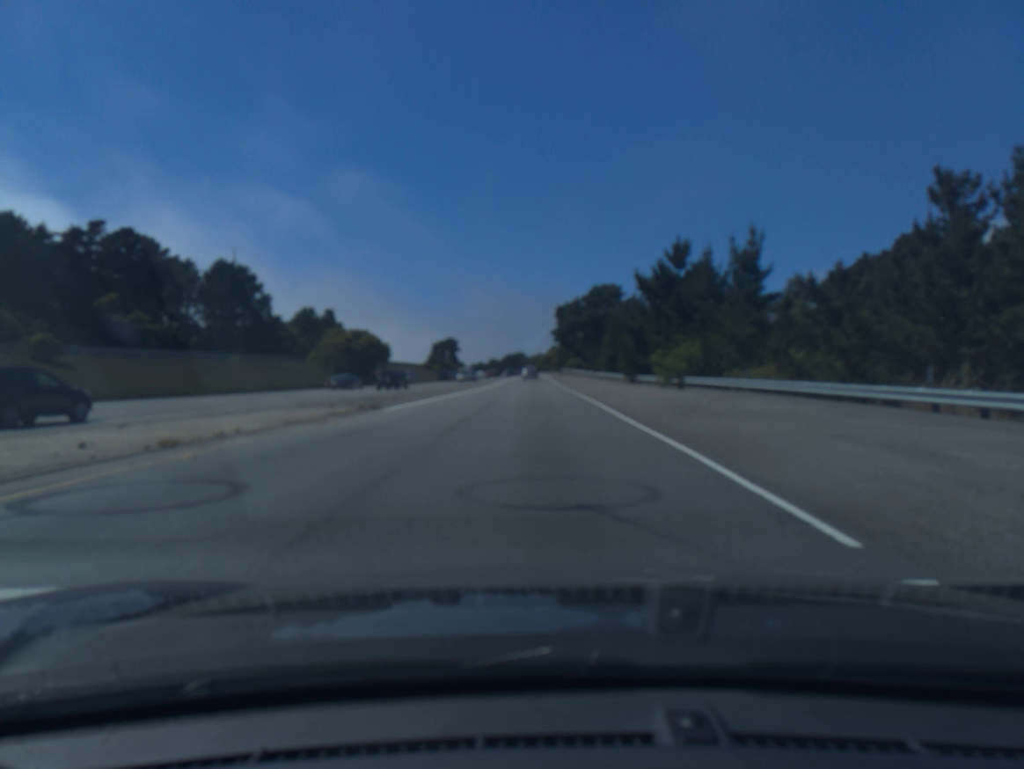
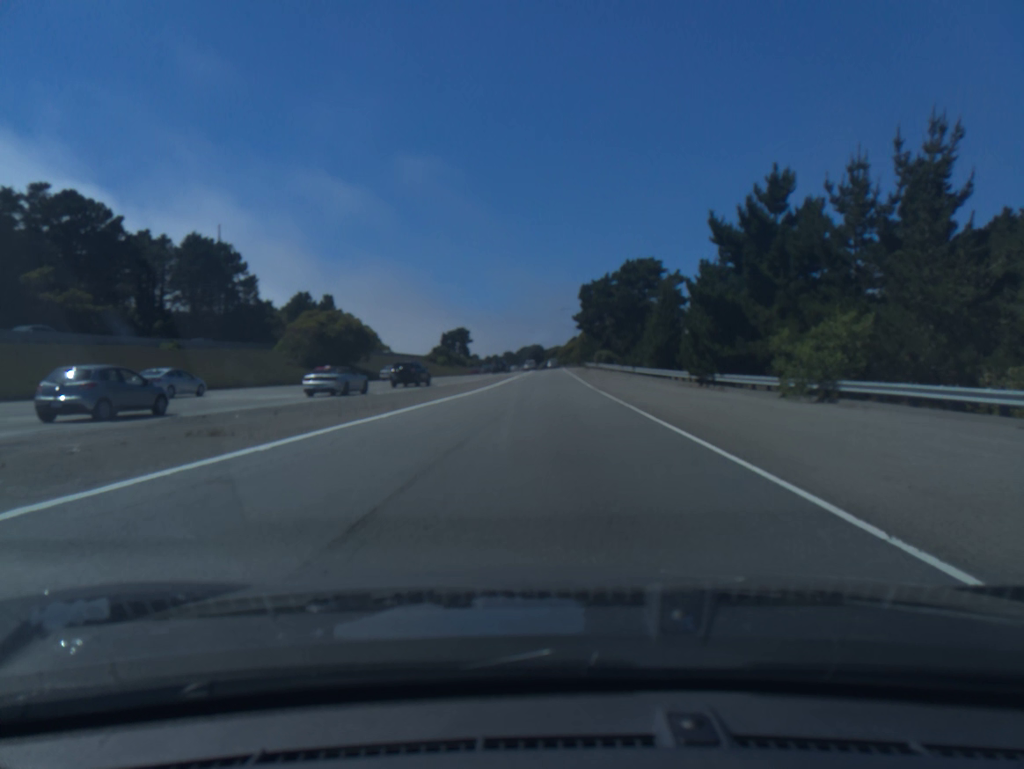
(-0.2, +20.1) m; -1°
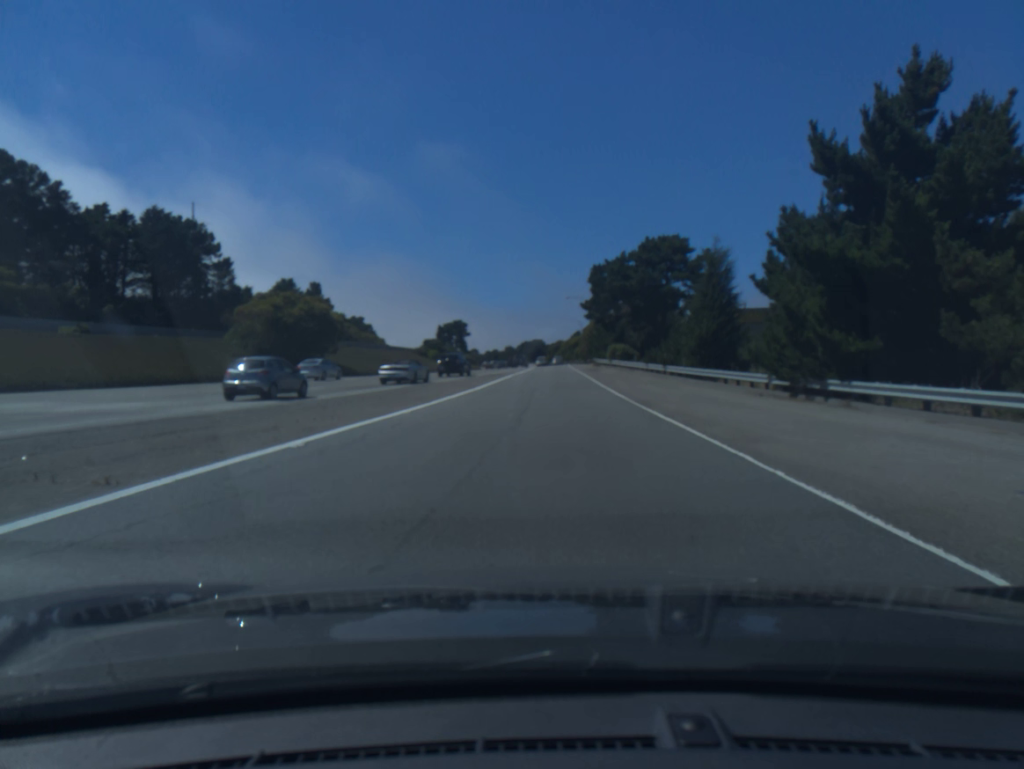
(0.0, +14.8) m; 0°
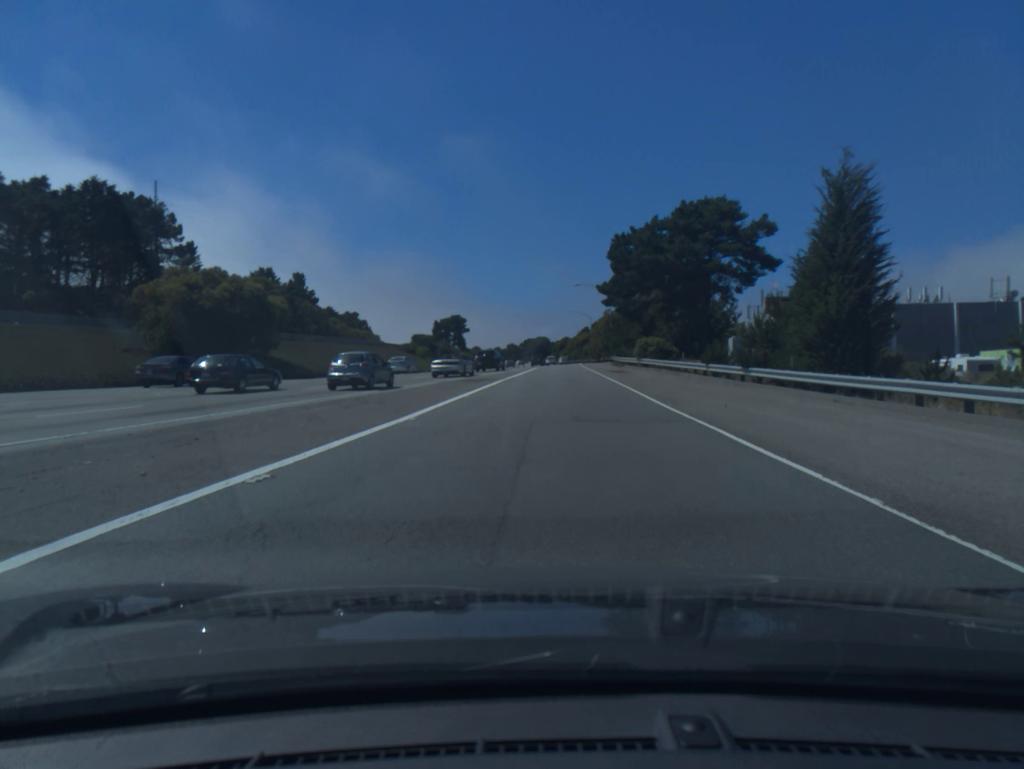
(0.0, +17.8) m; 0°
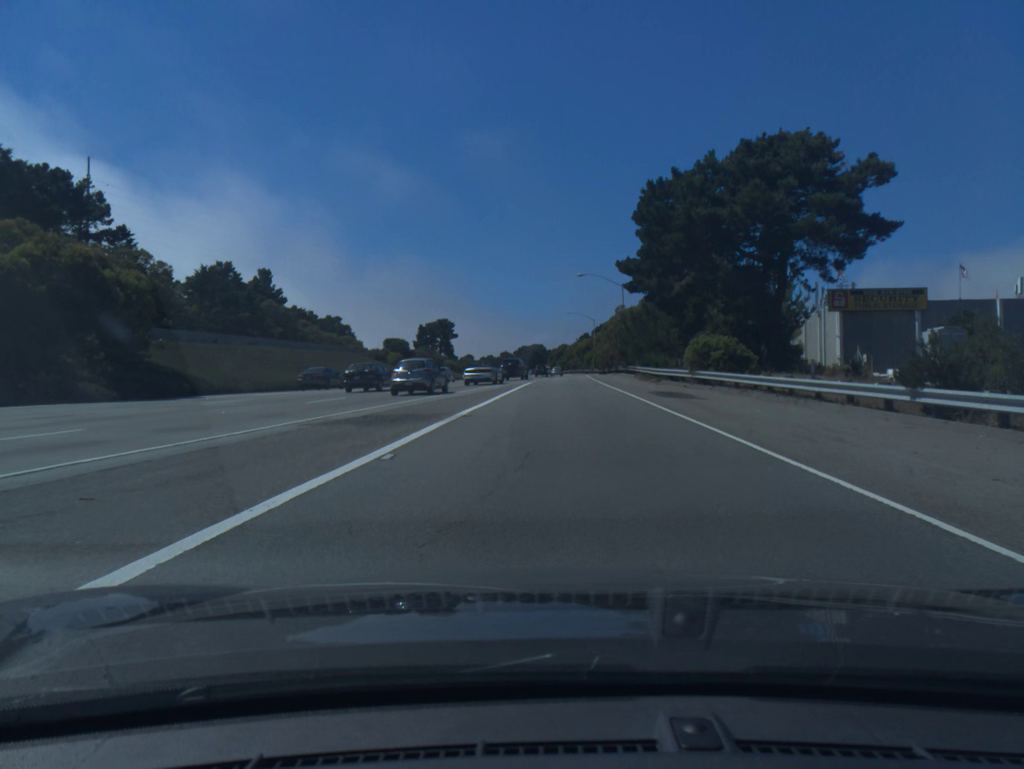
(+0.1, +19.7) m; 0°
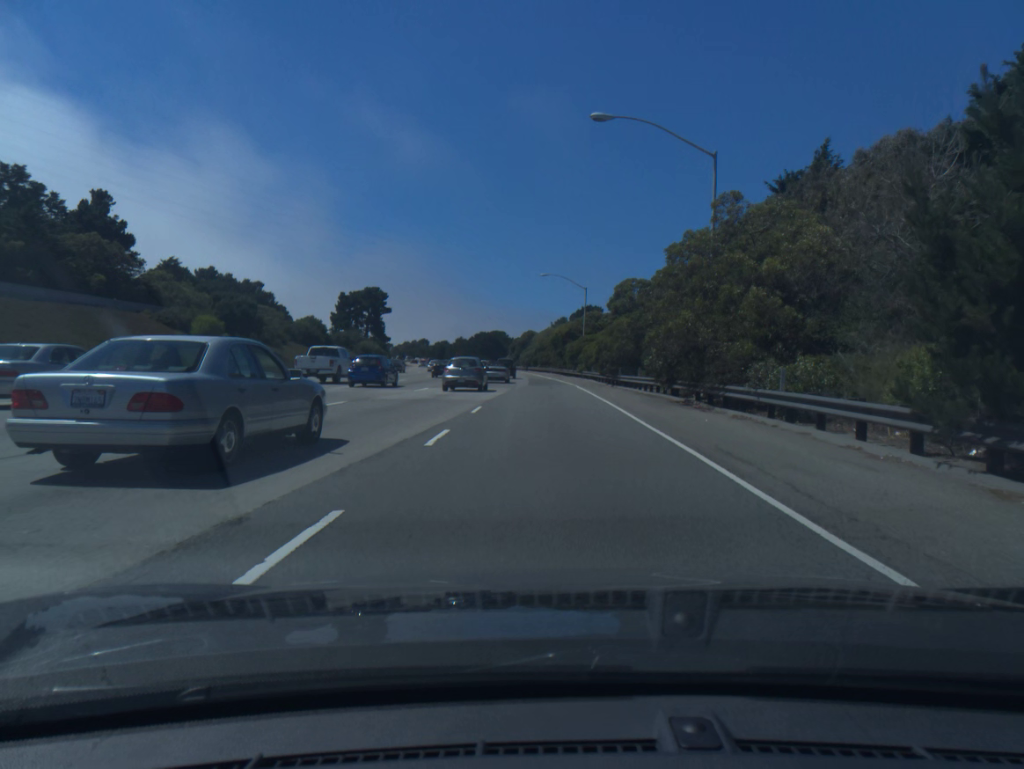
(+1.1, +51.6) m; +3°
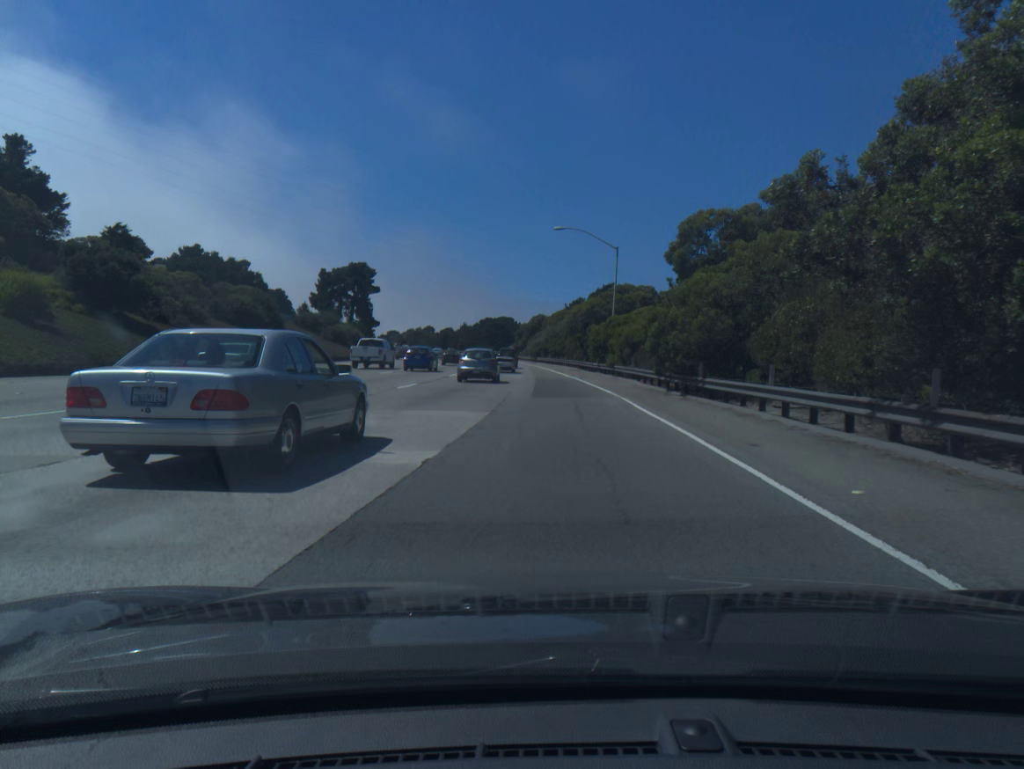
(-0.1, +21.3) m; -1°
